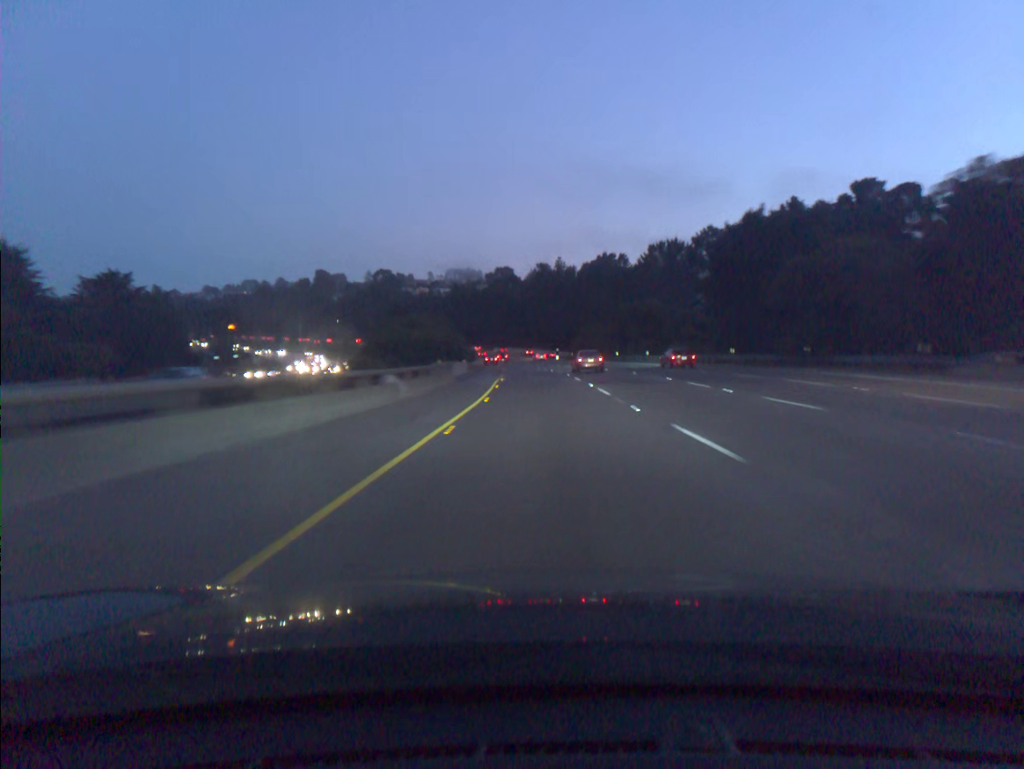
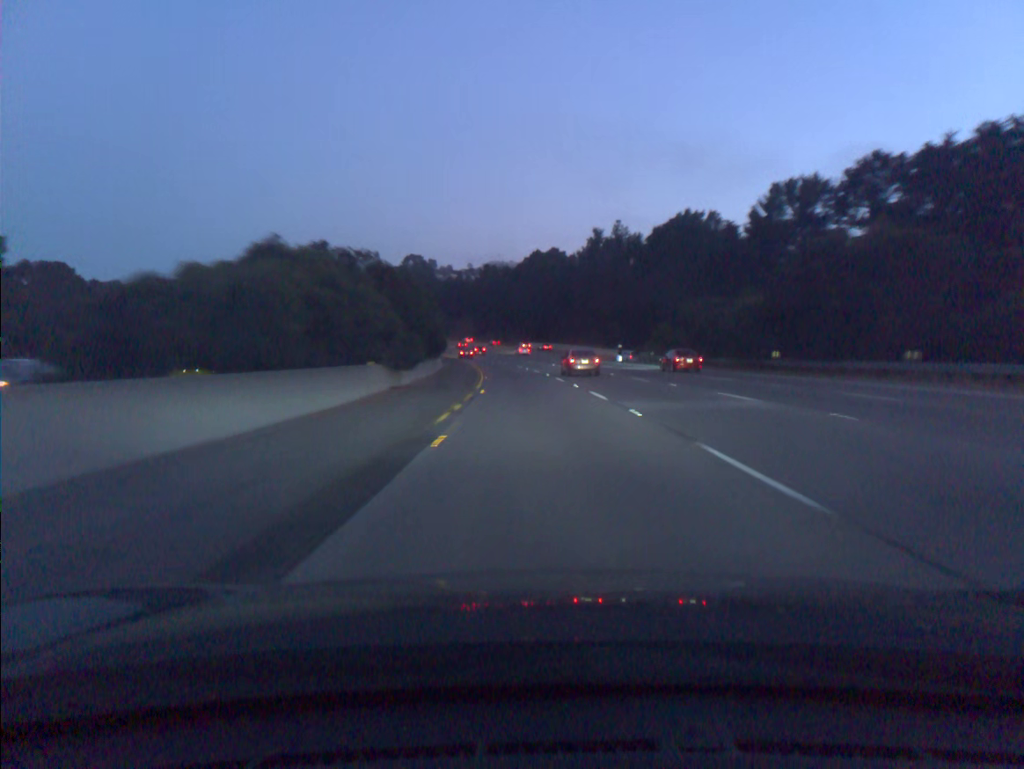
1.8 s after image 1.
(-1.3, +58.9) m; -3°
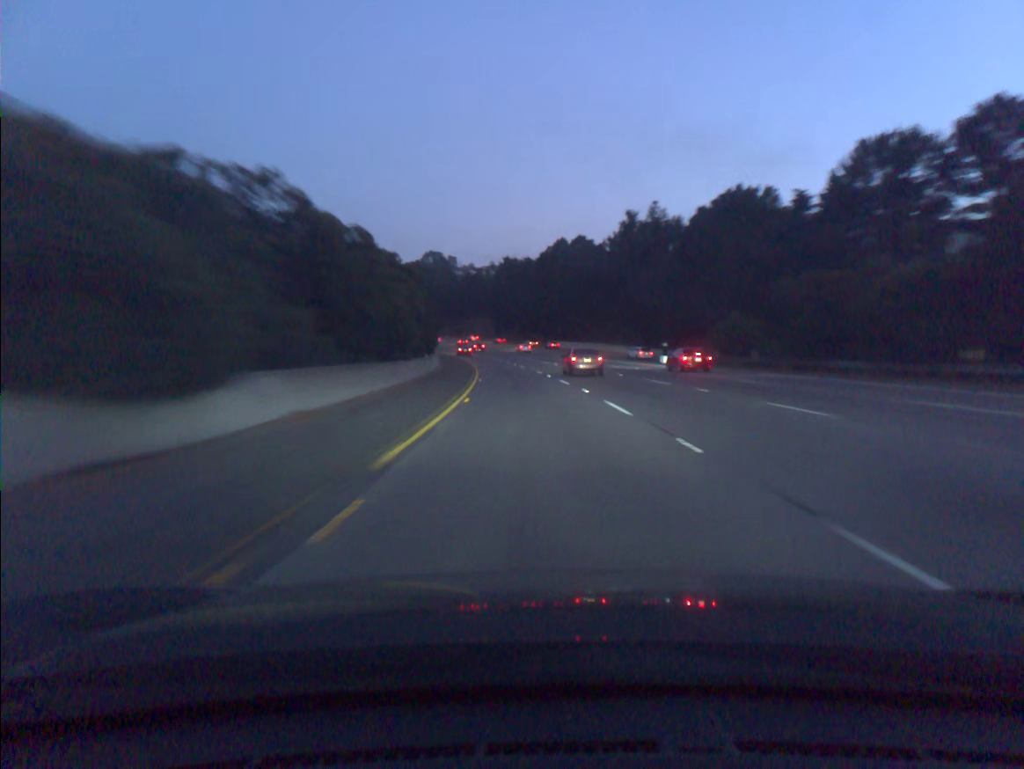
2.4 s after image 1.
(-0.3, +19.6) m; -2°
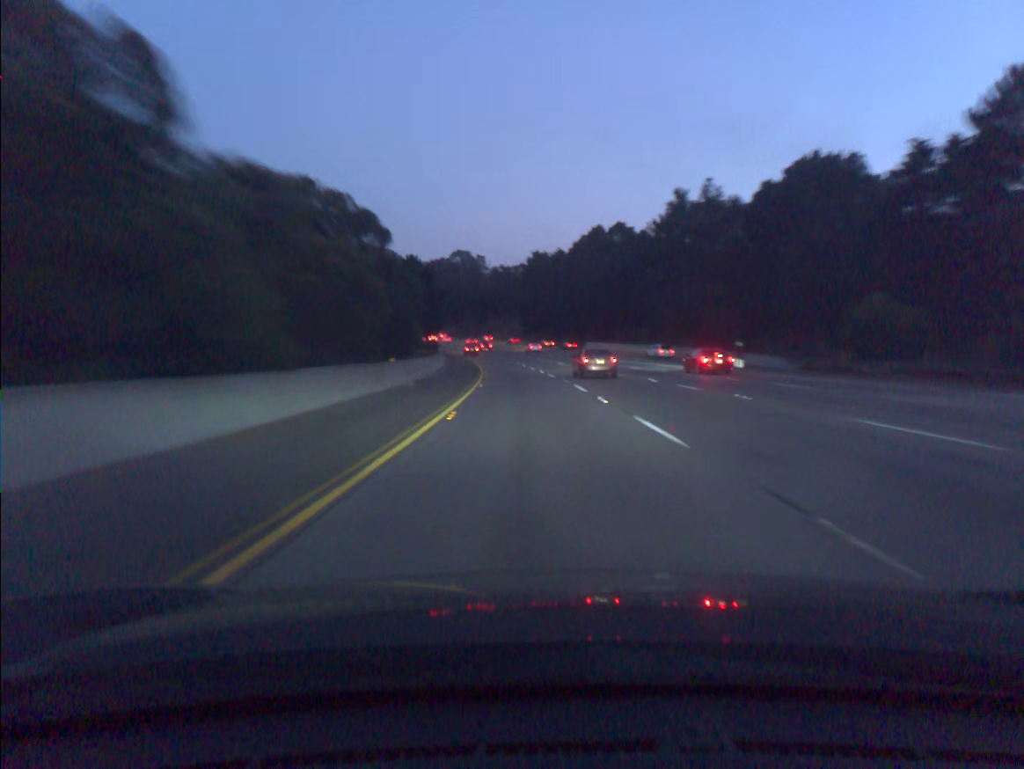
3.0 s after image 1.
(-0.4, +19.6) m; -2°
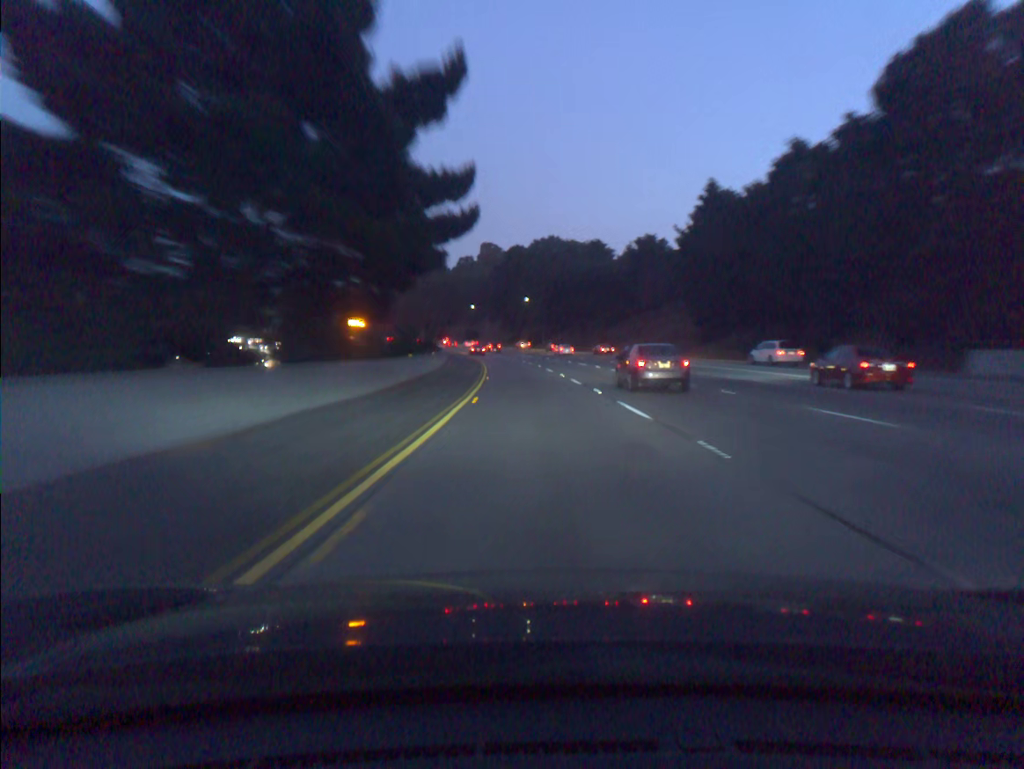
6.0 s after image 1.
(-8.0, +97.4) m; -9°
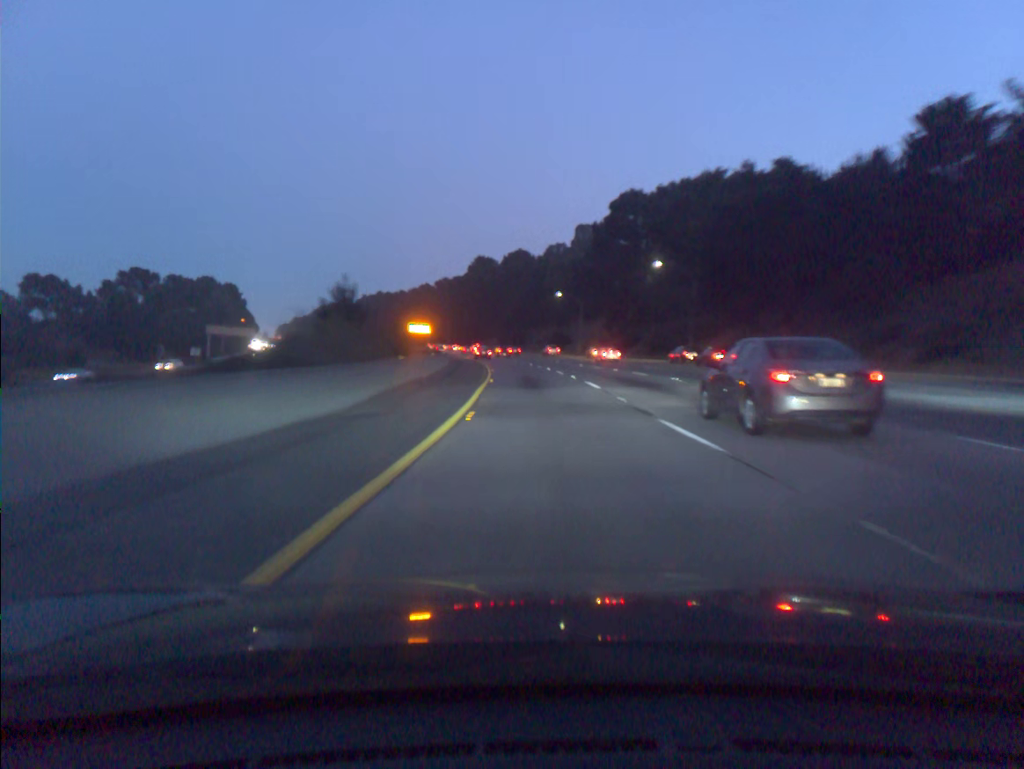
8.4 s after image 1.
(-4.9, +77.4) m; -7°
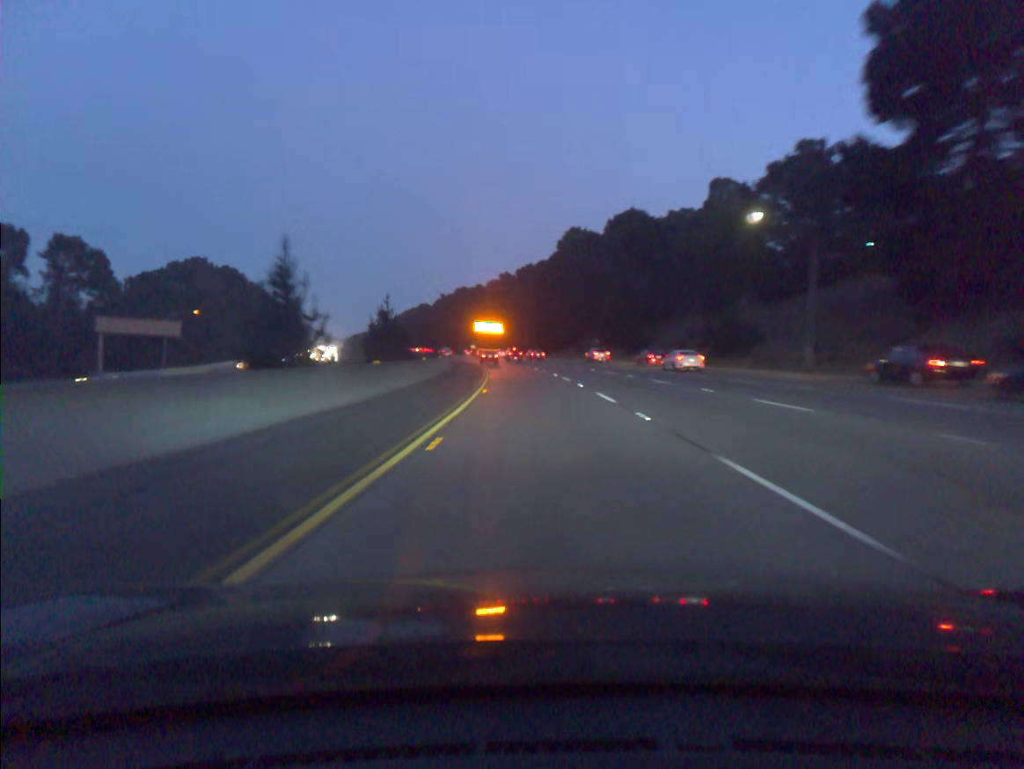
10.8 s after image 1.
(-4.7, +77.3) m; -7°
